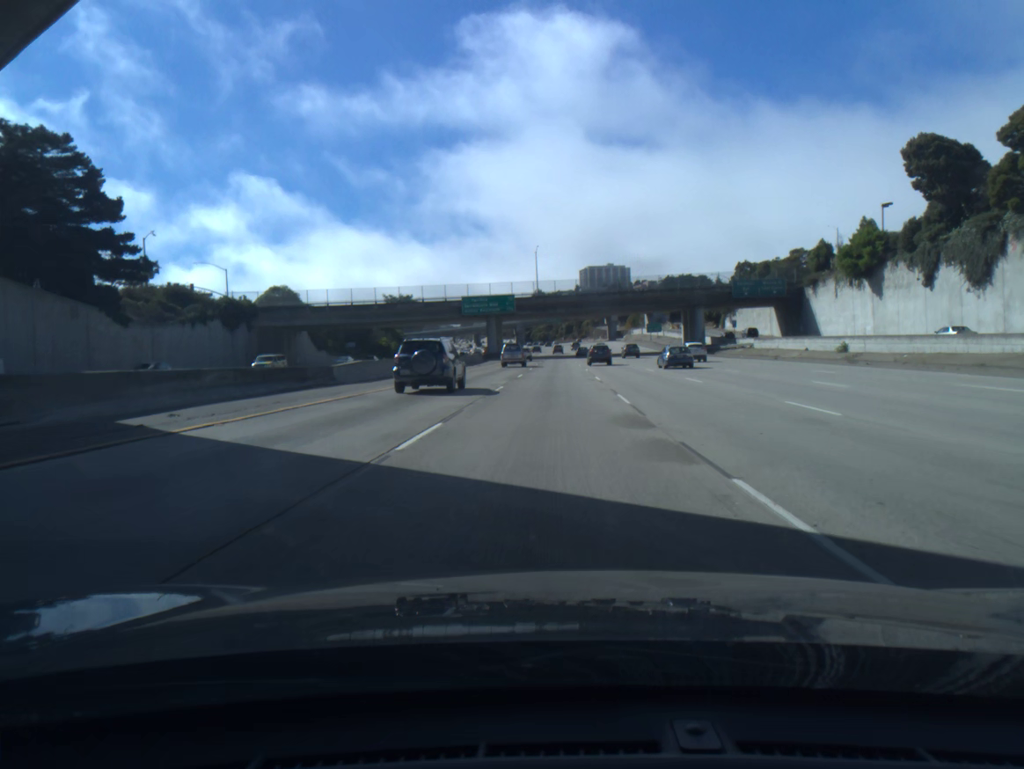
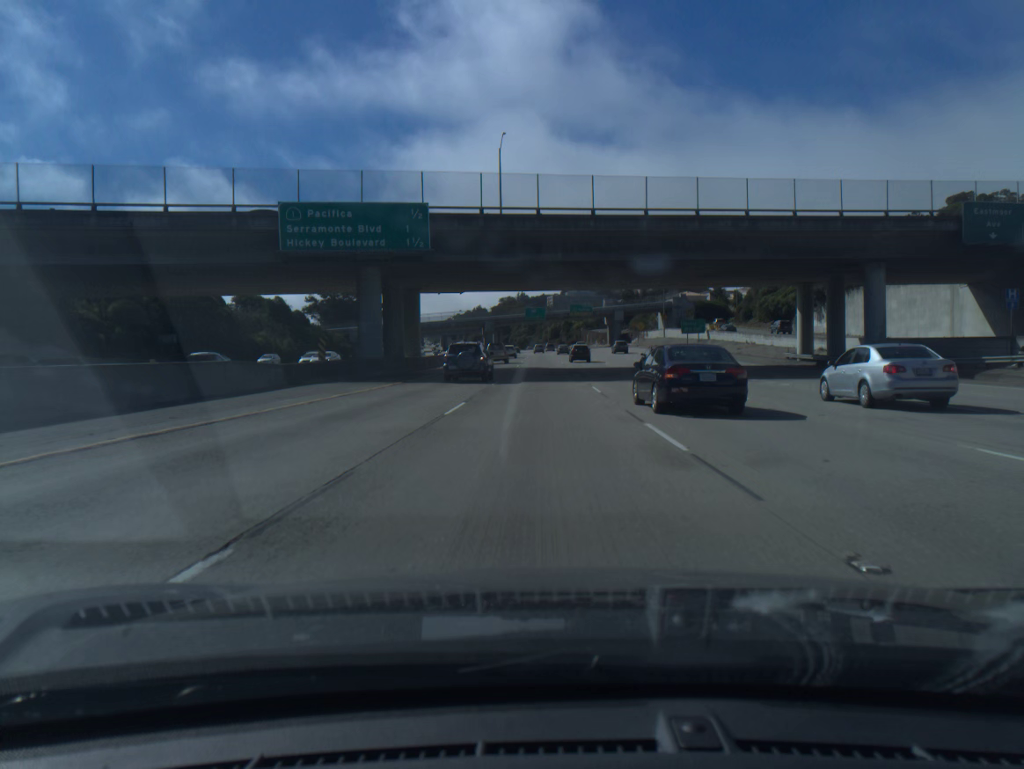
(+1.5, +67.3) m; +2°
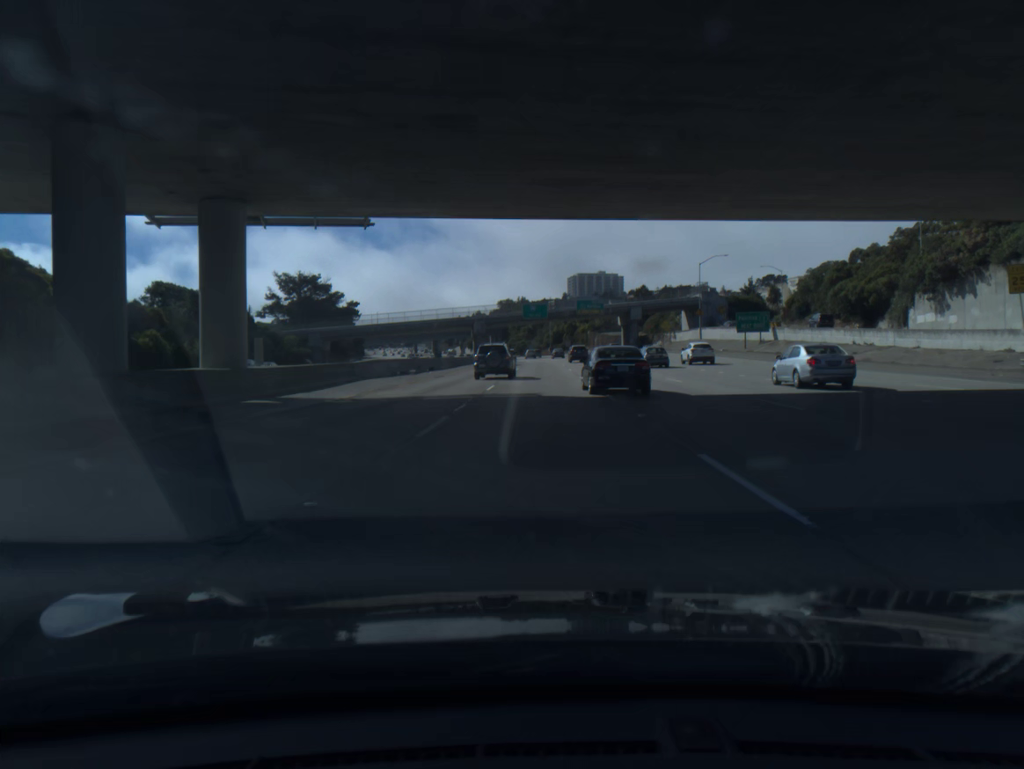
(-0.1, +33.4) m; 0°
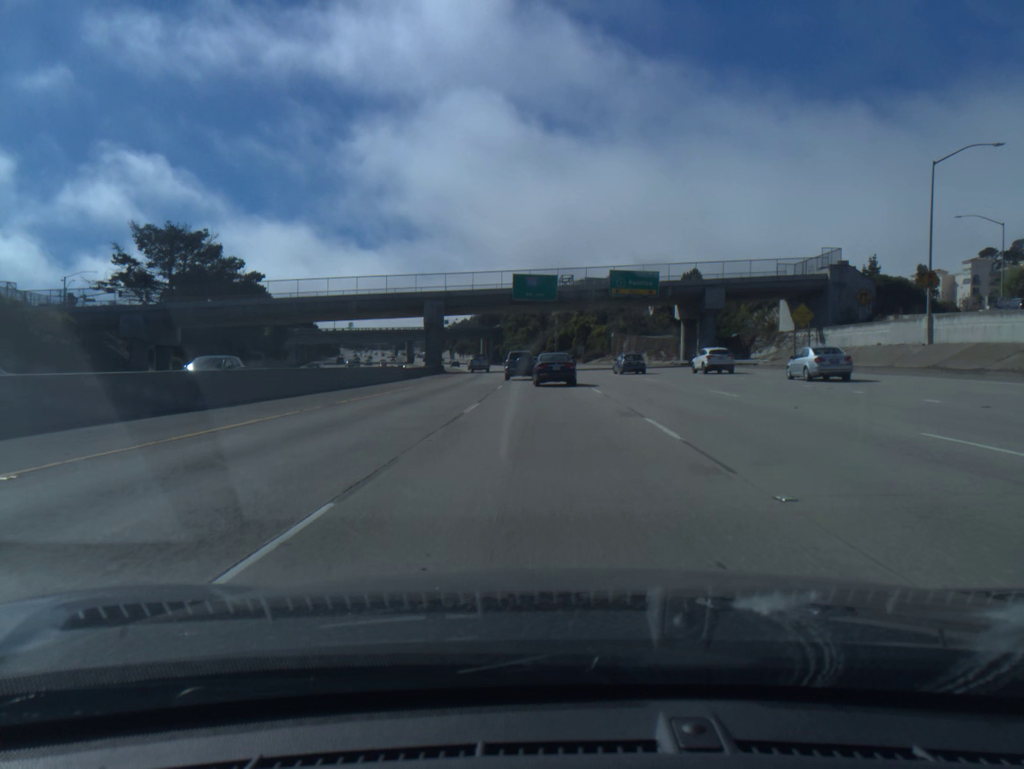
(-0.1, +67.1) m; 0°
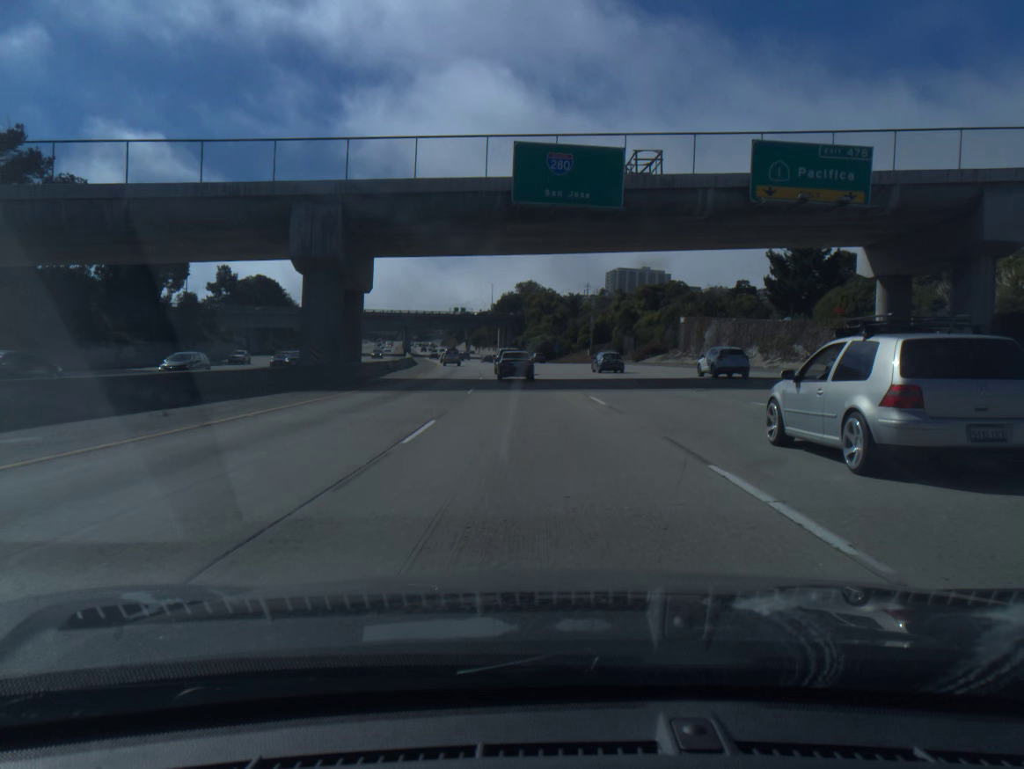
(-0.4, +50.5) m; -2°
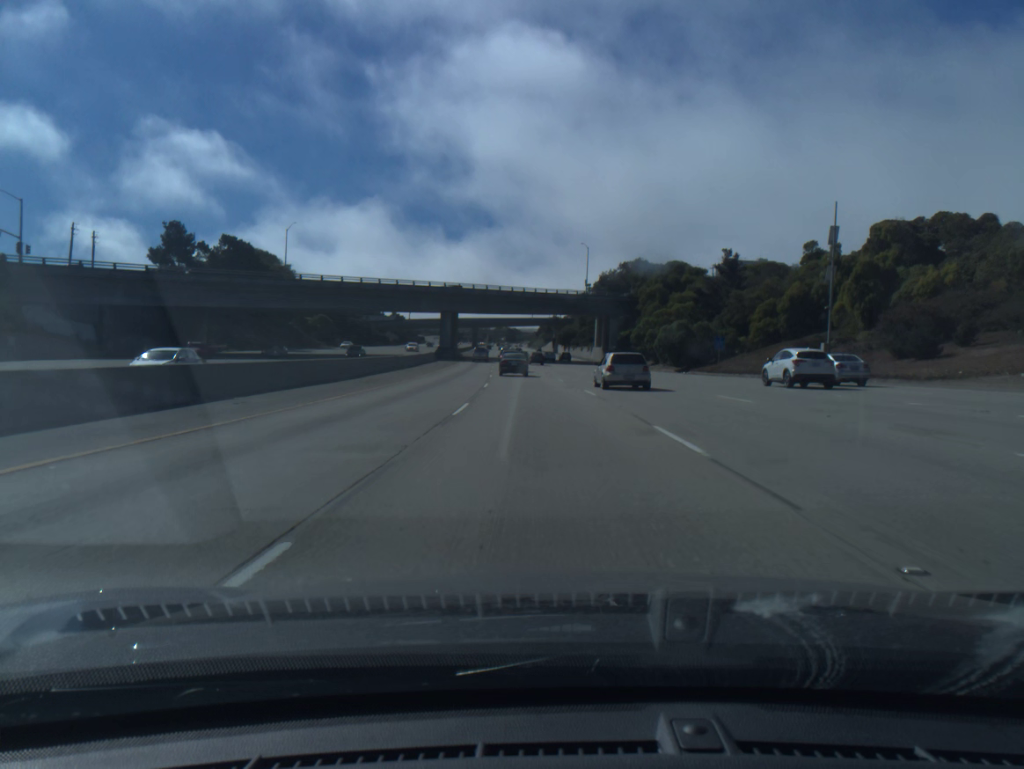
(-5.3, +82.1) m; -7°
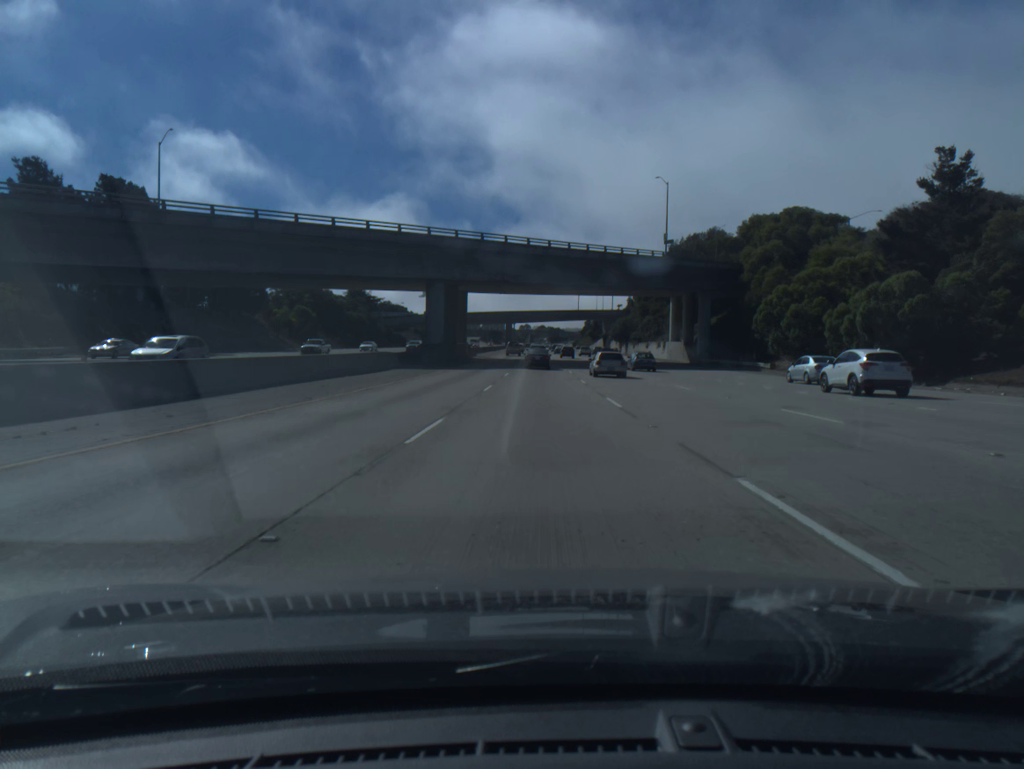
(-1.3, +49.3) m; -3°
